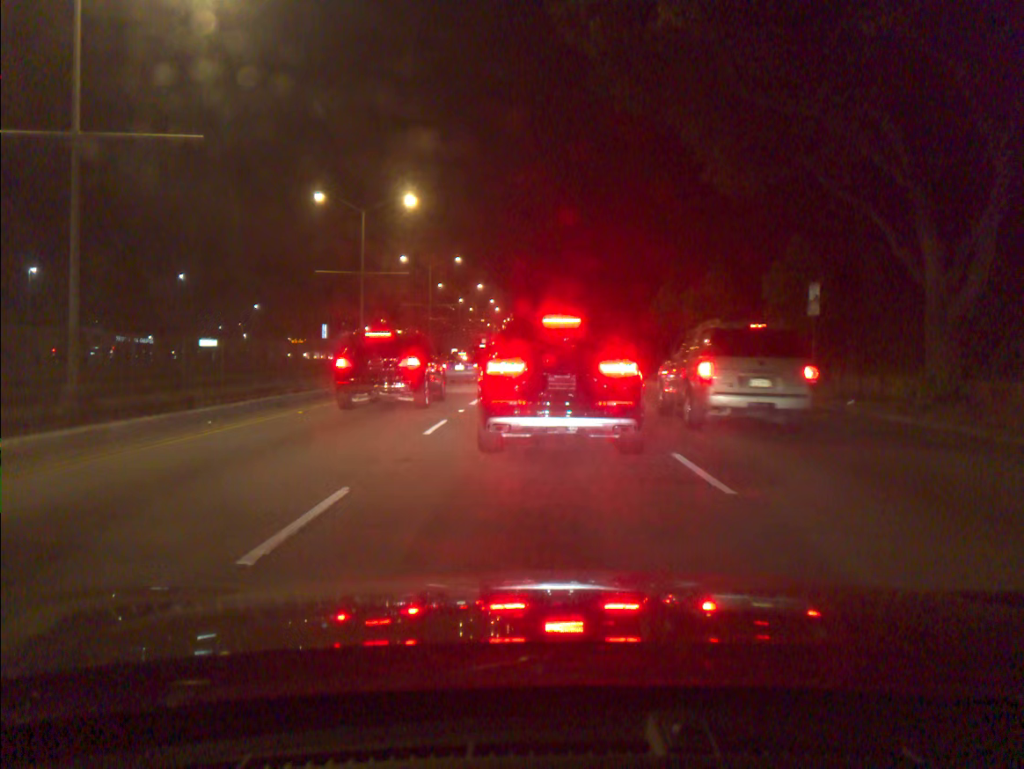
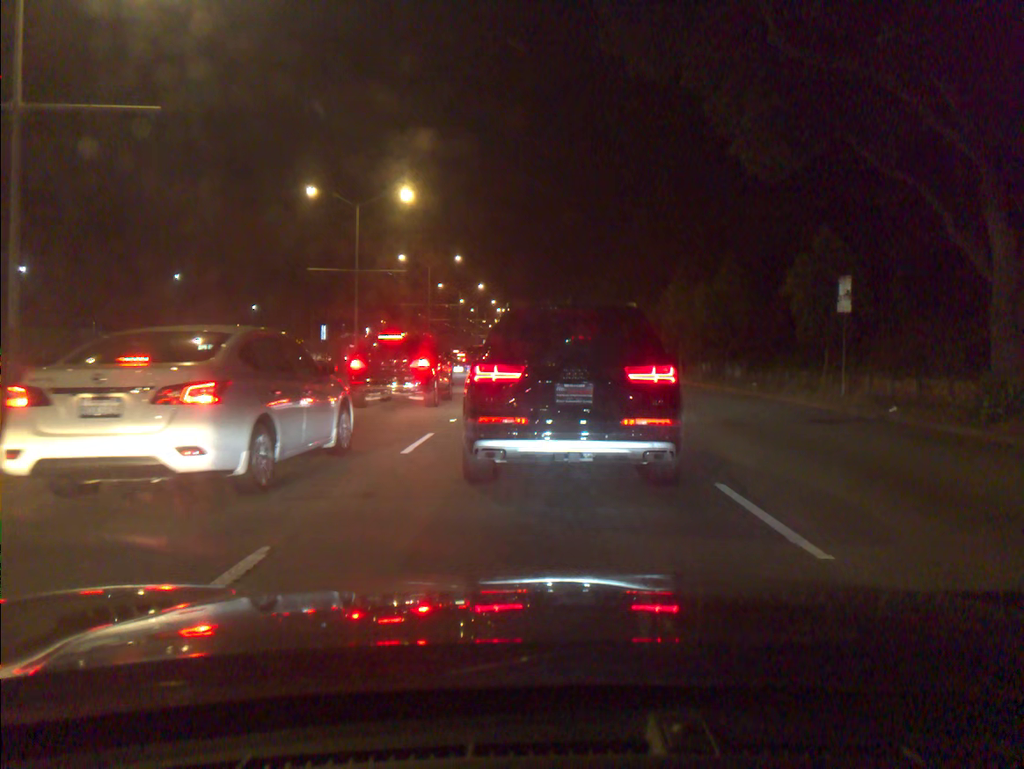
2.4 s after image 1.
(-0.1, +2.0) m; 0°
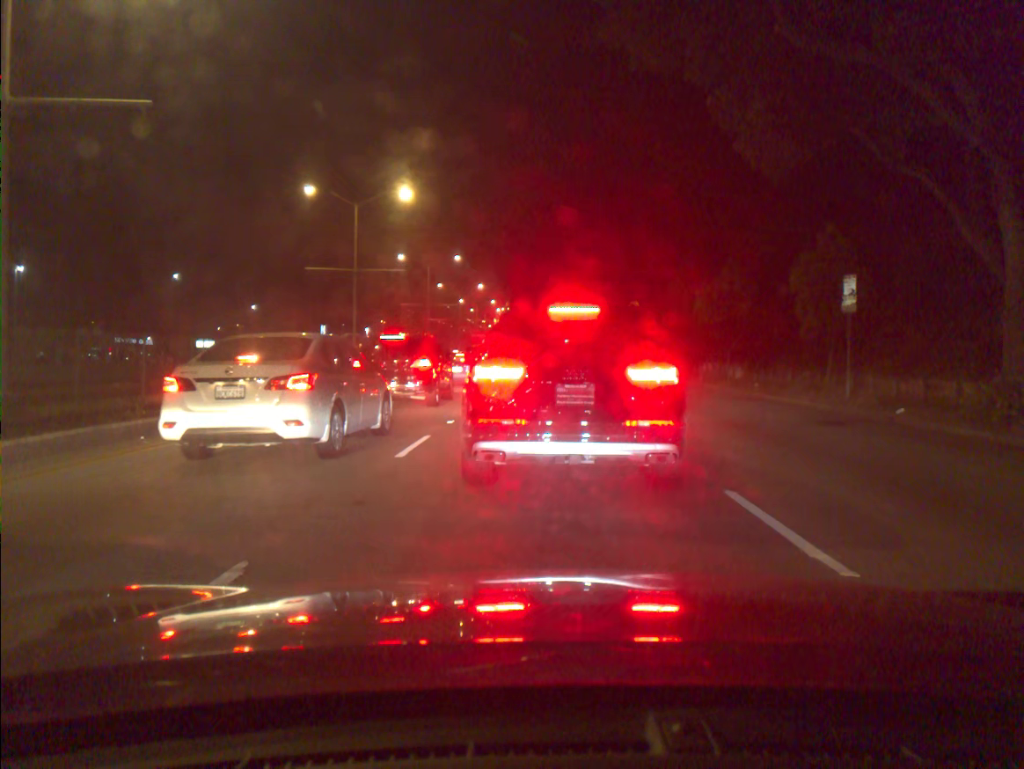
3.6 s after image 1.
(0.0, +0.4) m; 0°
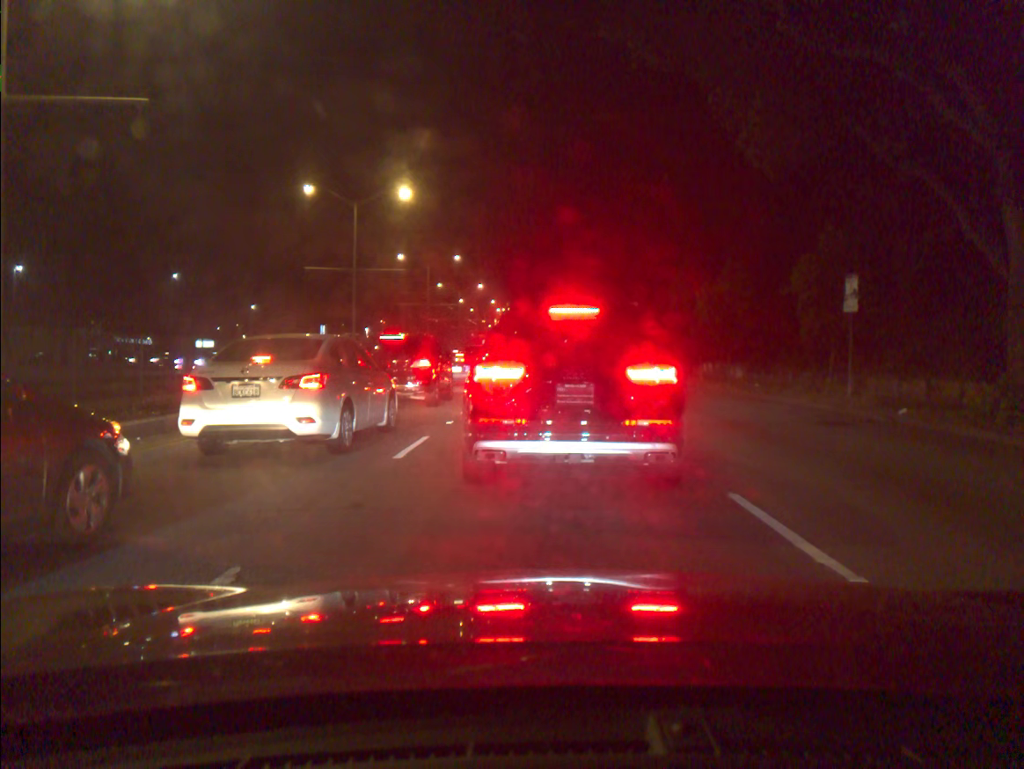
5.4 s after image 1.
(0.0, 0.0) m; 0°
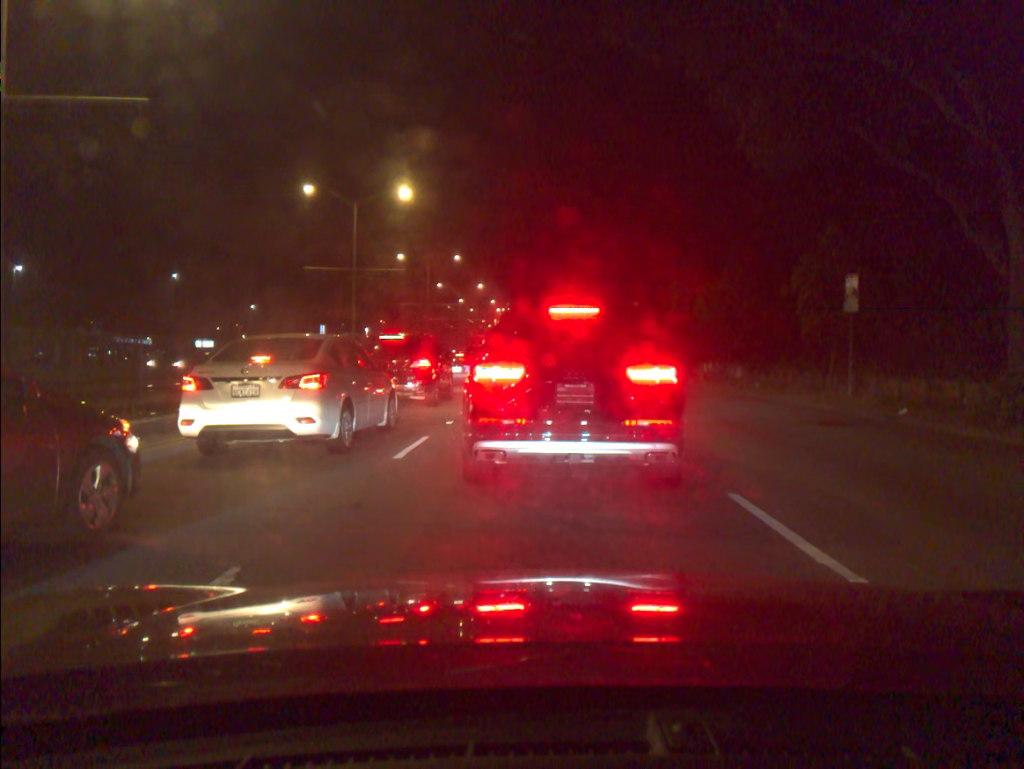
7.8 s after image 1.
(0.0, -0.1) m; 0°
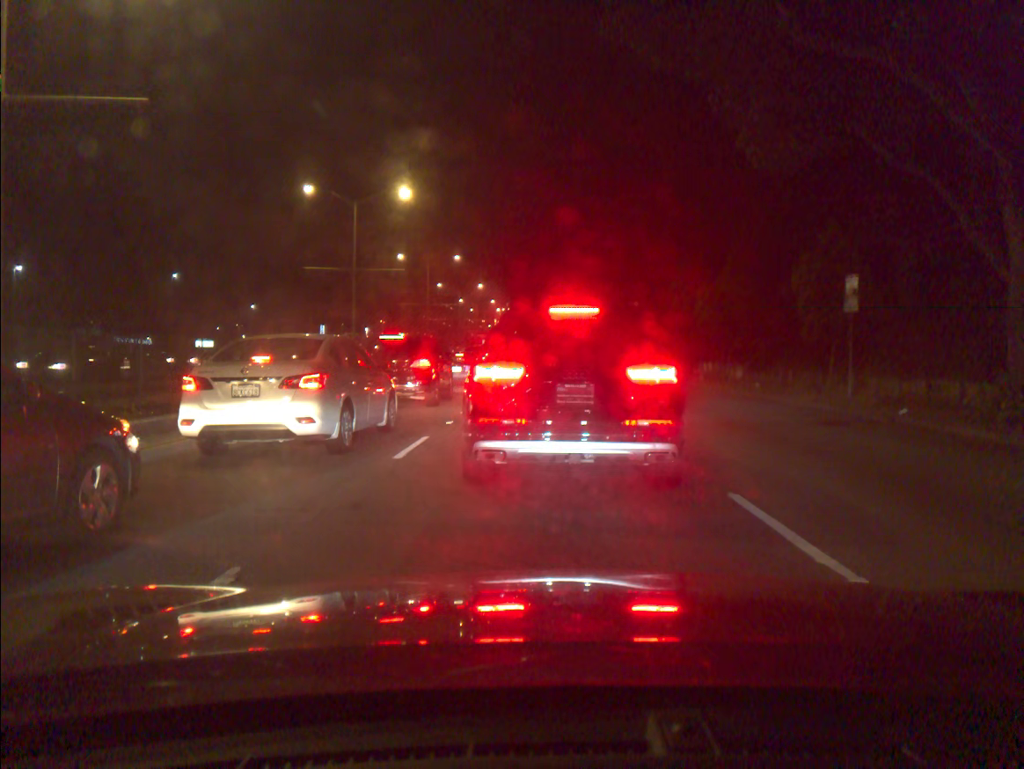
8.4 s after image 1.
(0.0, 0.0) m; 0°
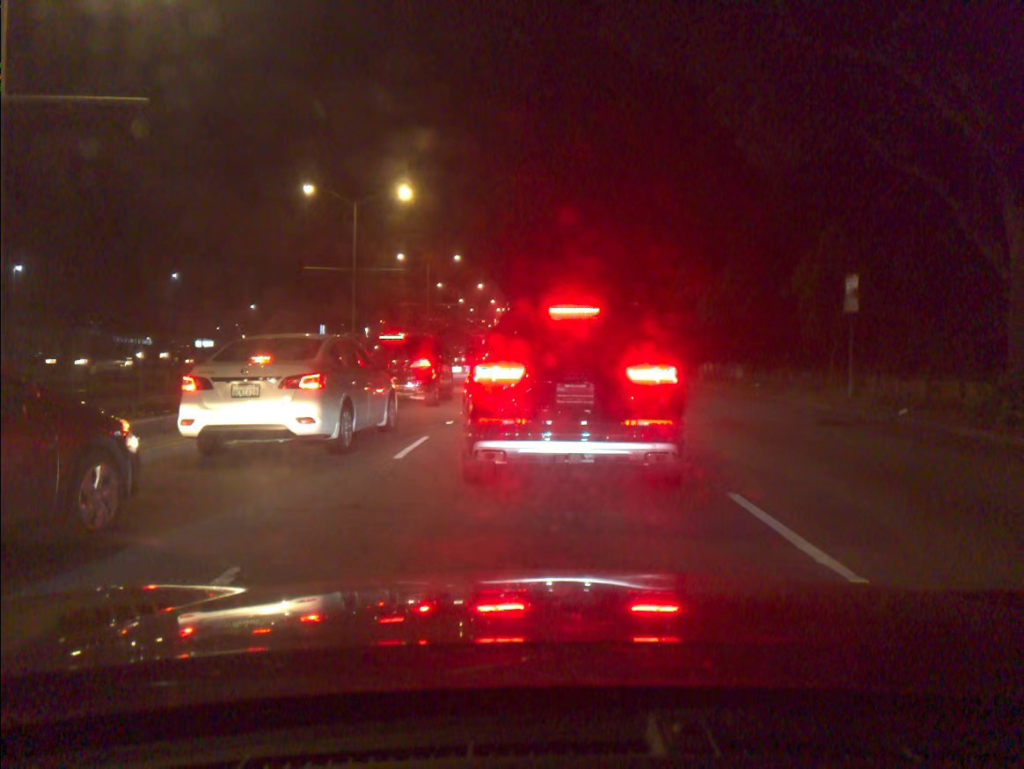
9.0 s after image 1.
(0.0, 0.0) m; 0°
